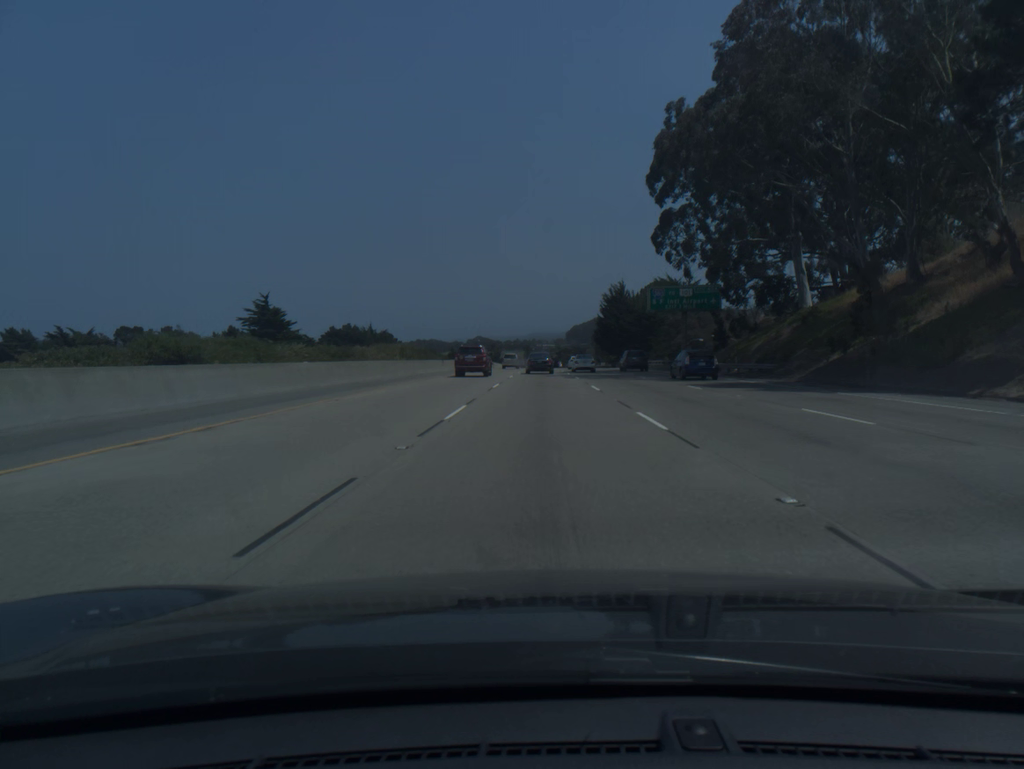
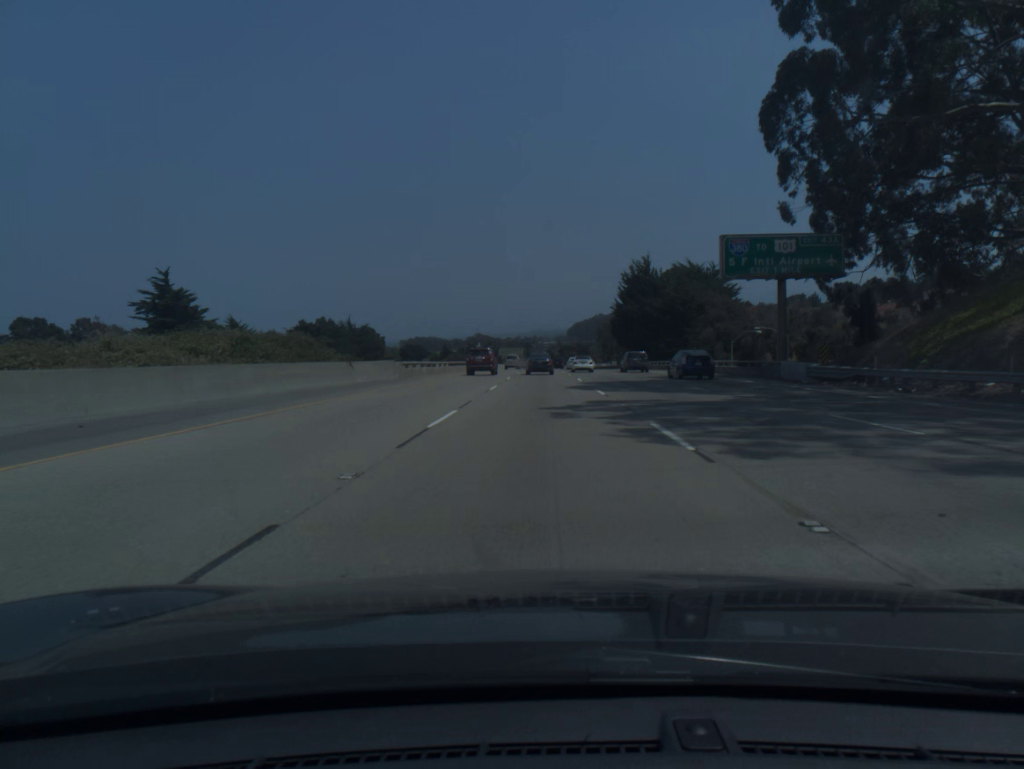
(0.0, +31.0) m; 0°
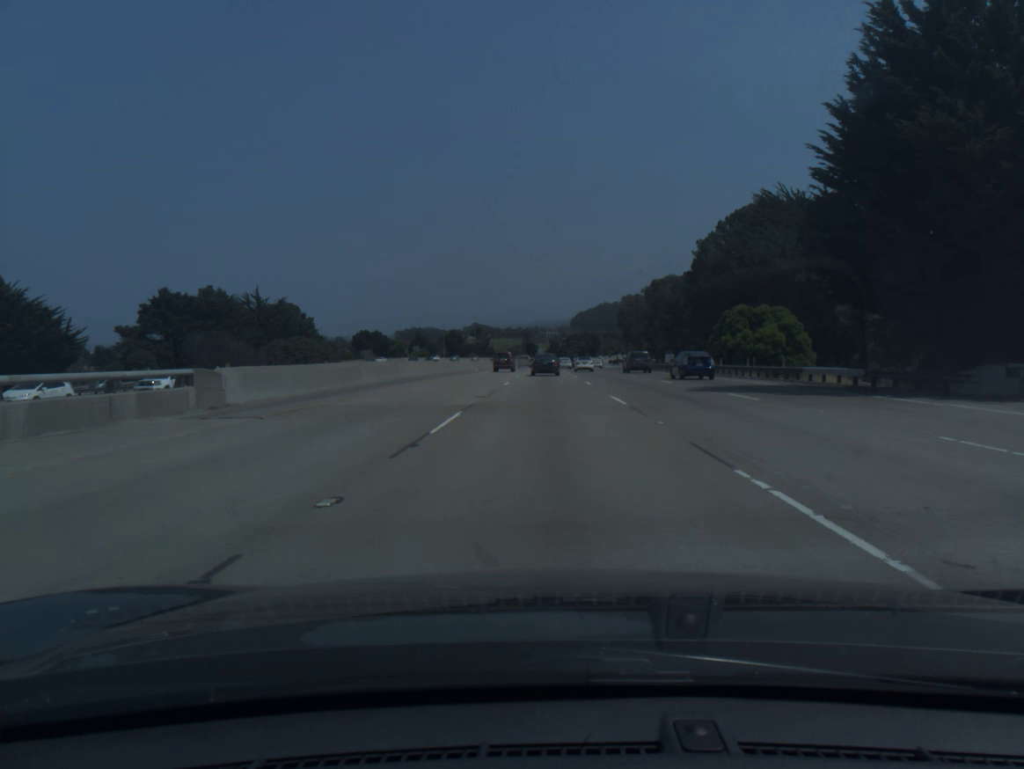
(0.0, +77.7) m; 0°
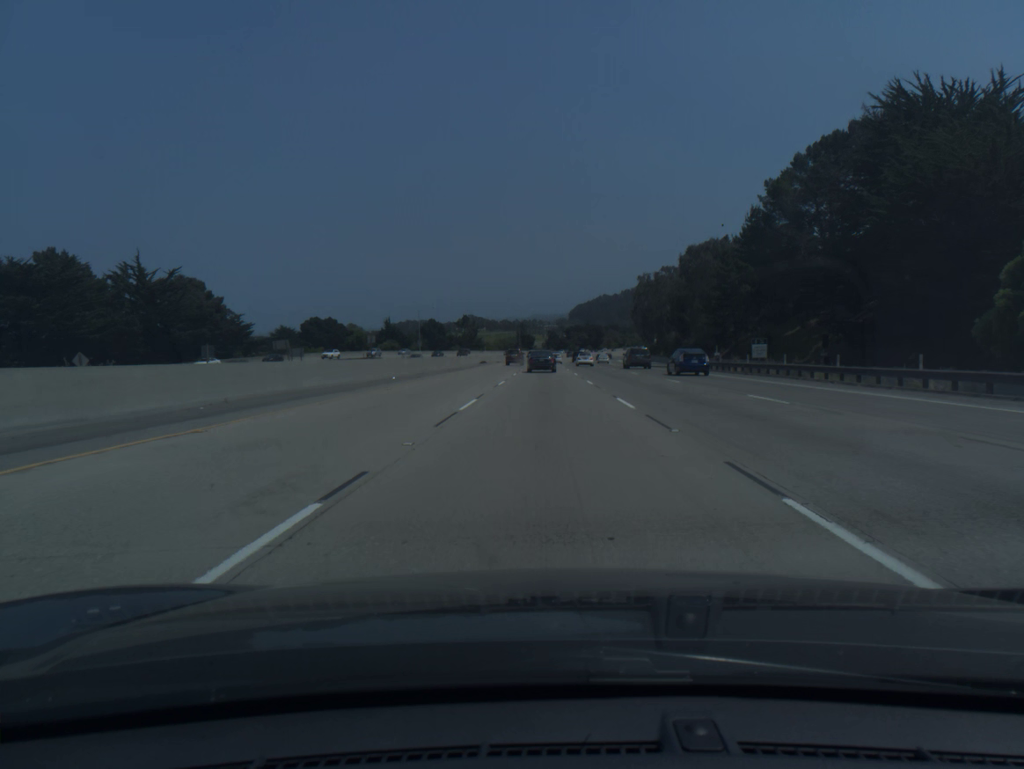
(0.0, +46.4) m; 0°
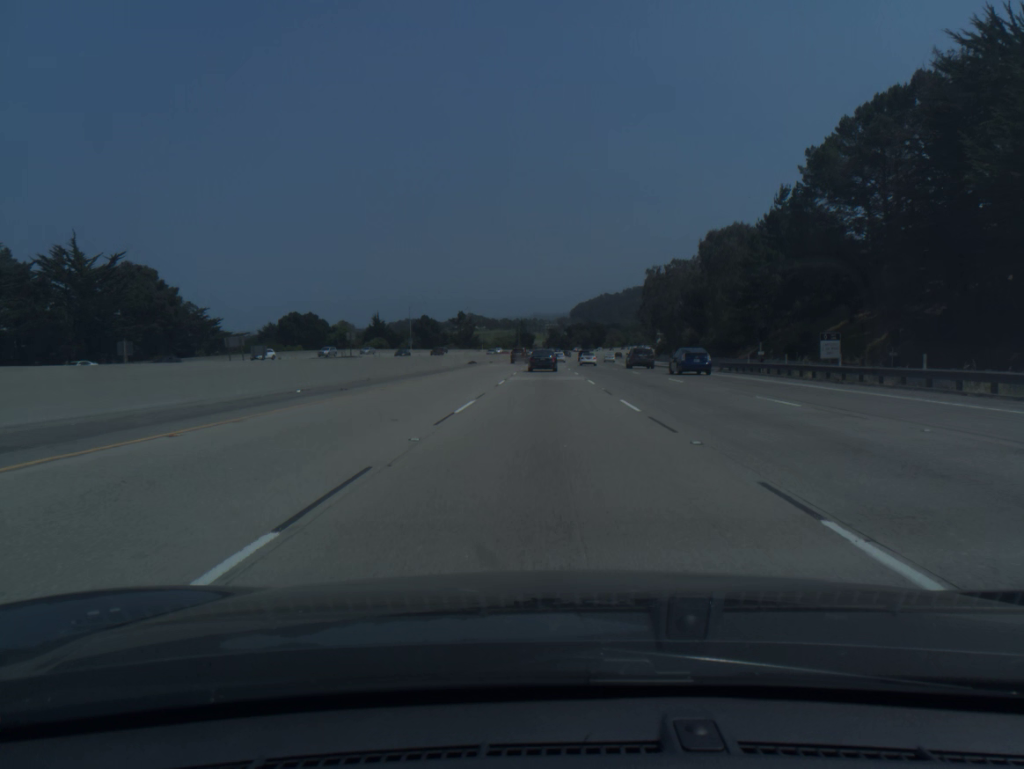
(0.0, +15.4) m; 0°
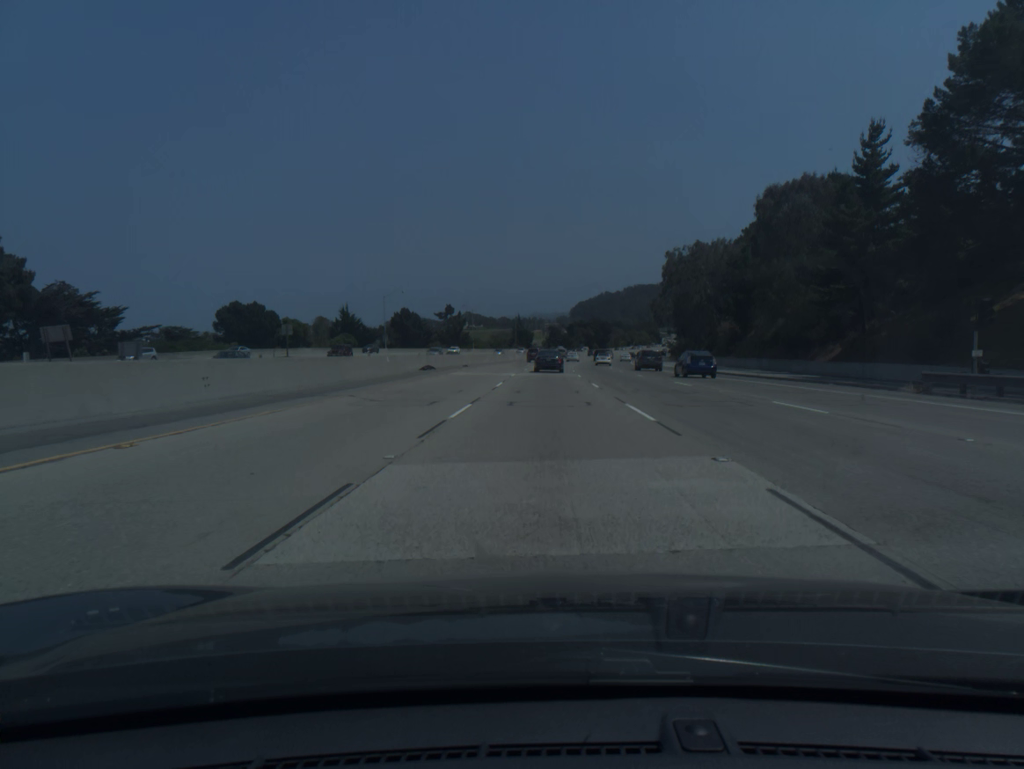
(0.0, +30.8) m; 0°
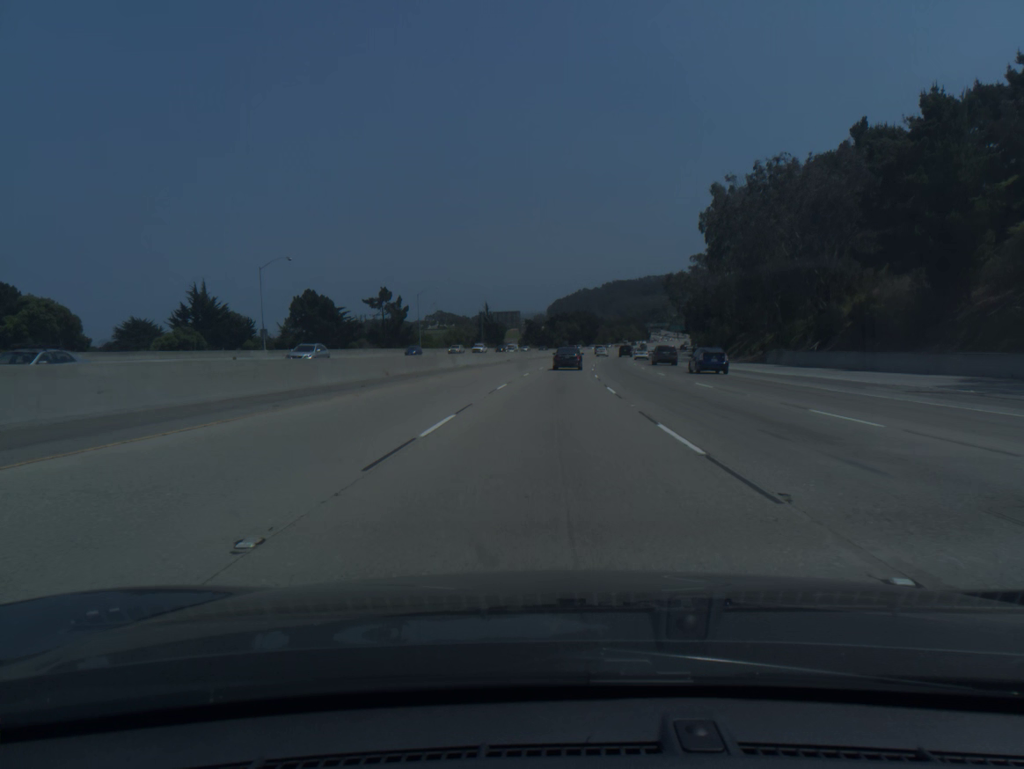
(+0.4, +61.3) m; +1°
